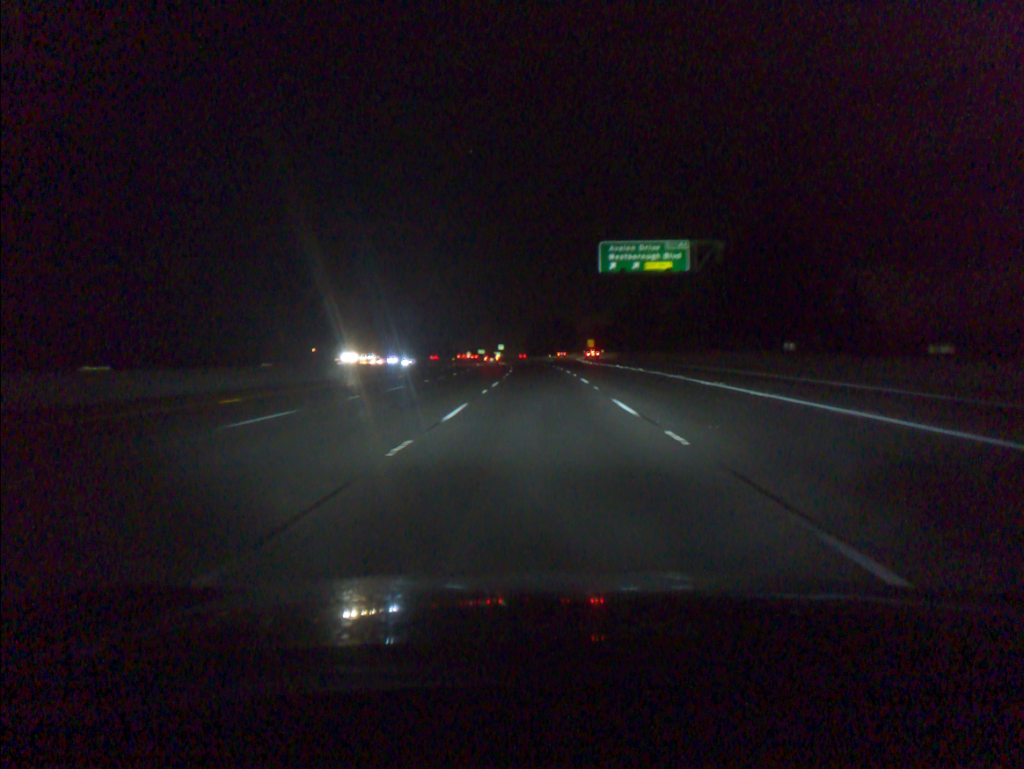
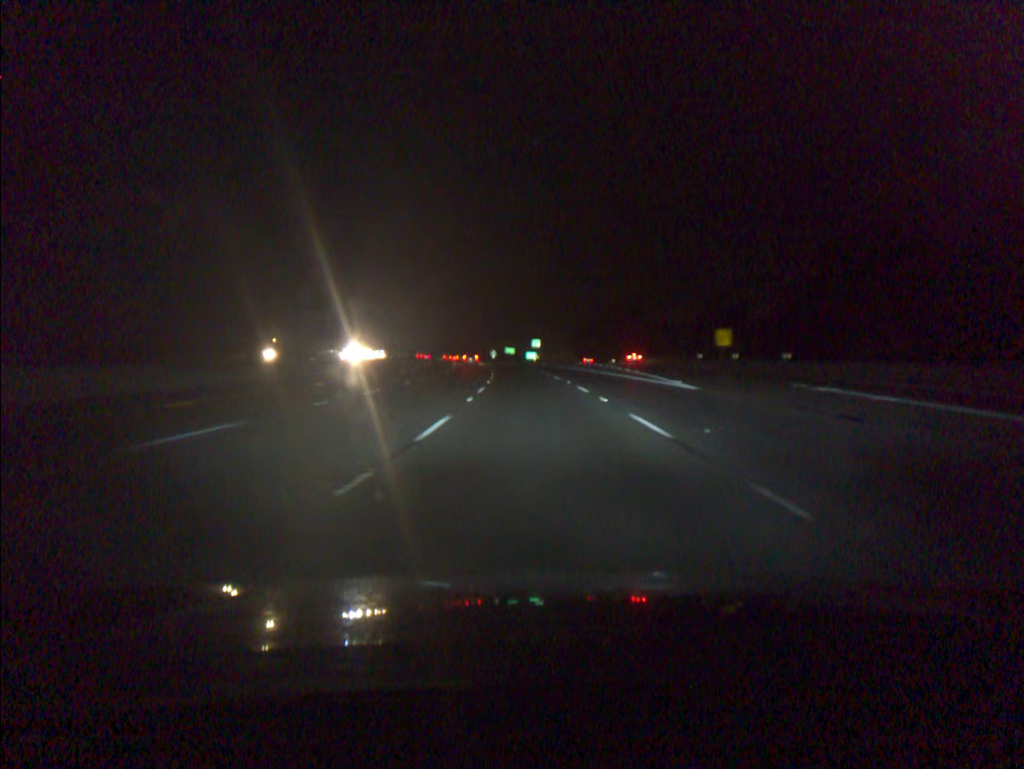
(-1.9, +91.0) m; -3°
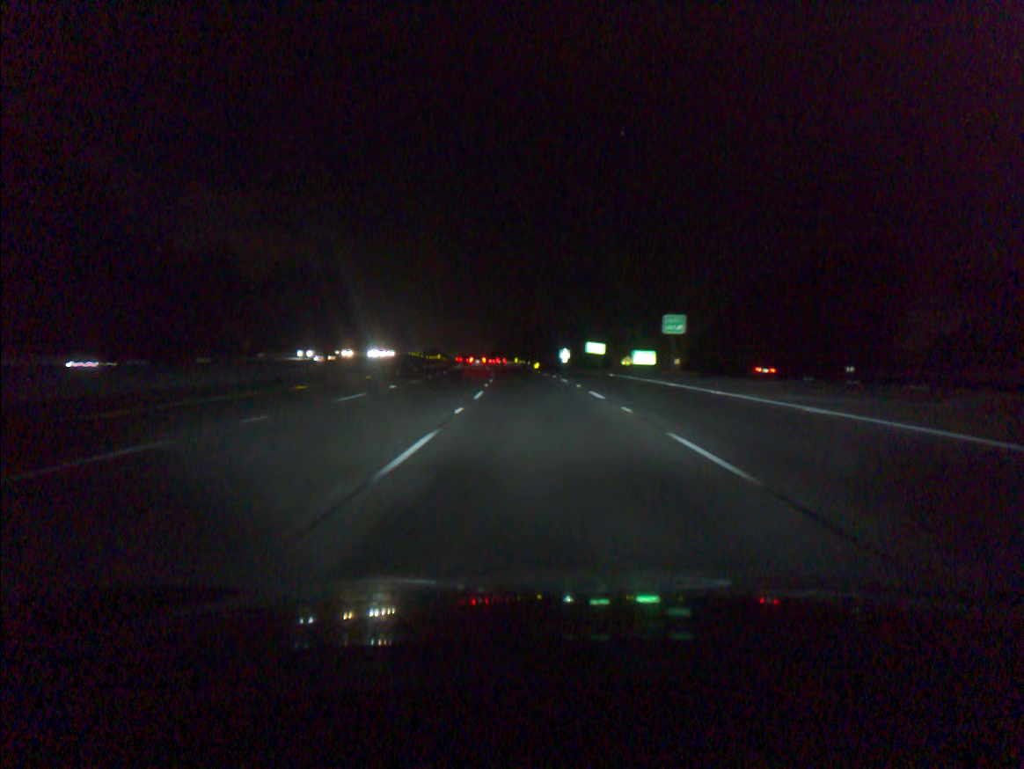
(-4.7, +91.3) m; -6°
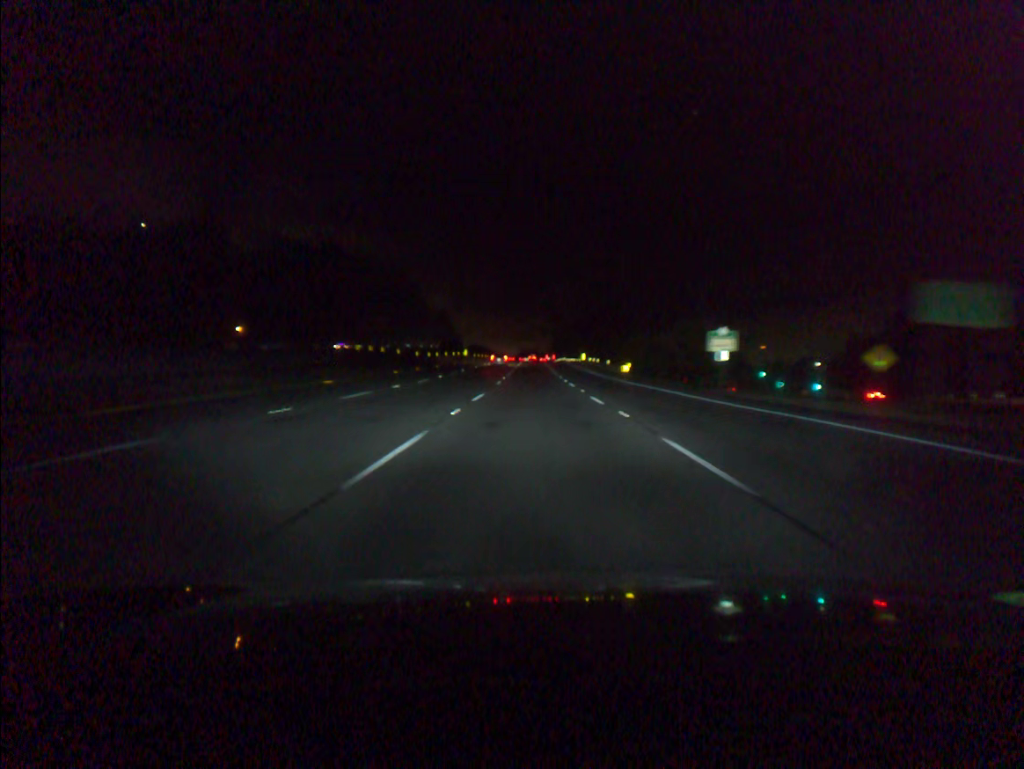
(-2.8, +73.2) m; -5°
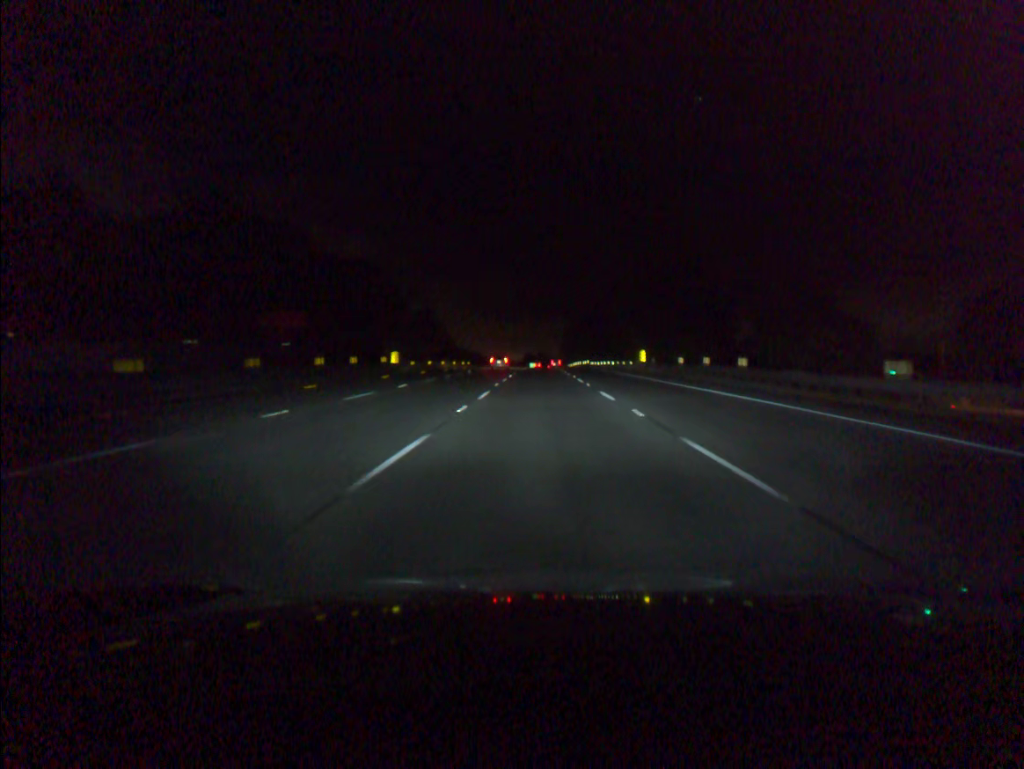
(-0.9, +73.4) m; 0°
